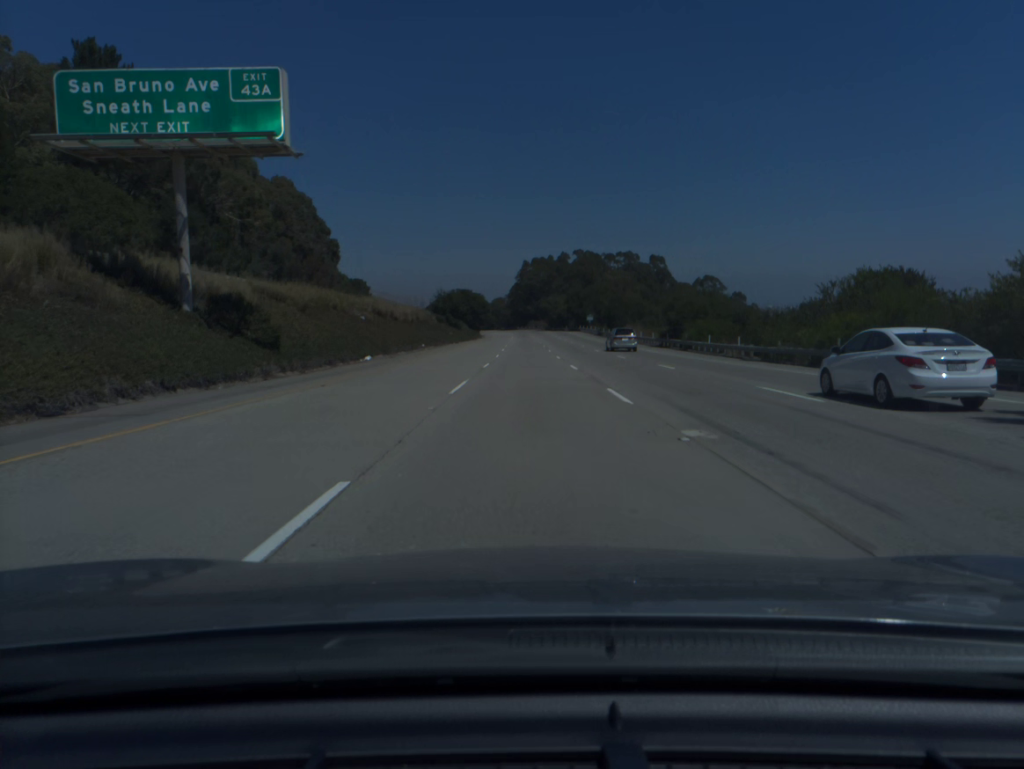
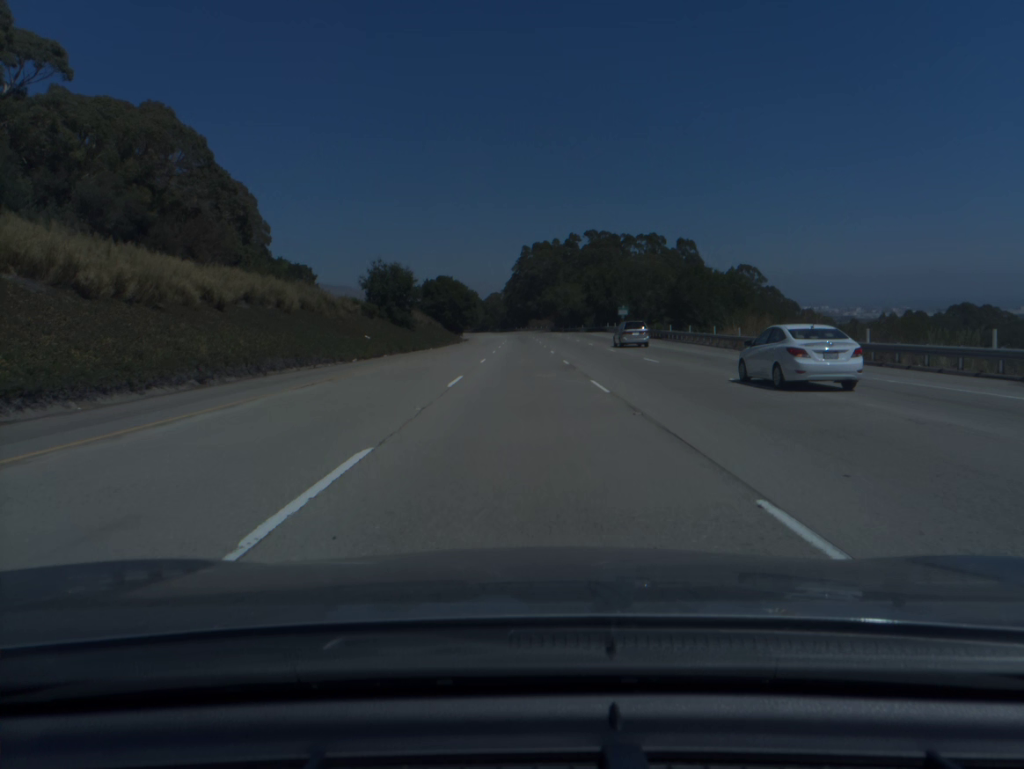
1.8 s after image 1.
(+0.1, +56.5) m; 0°
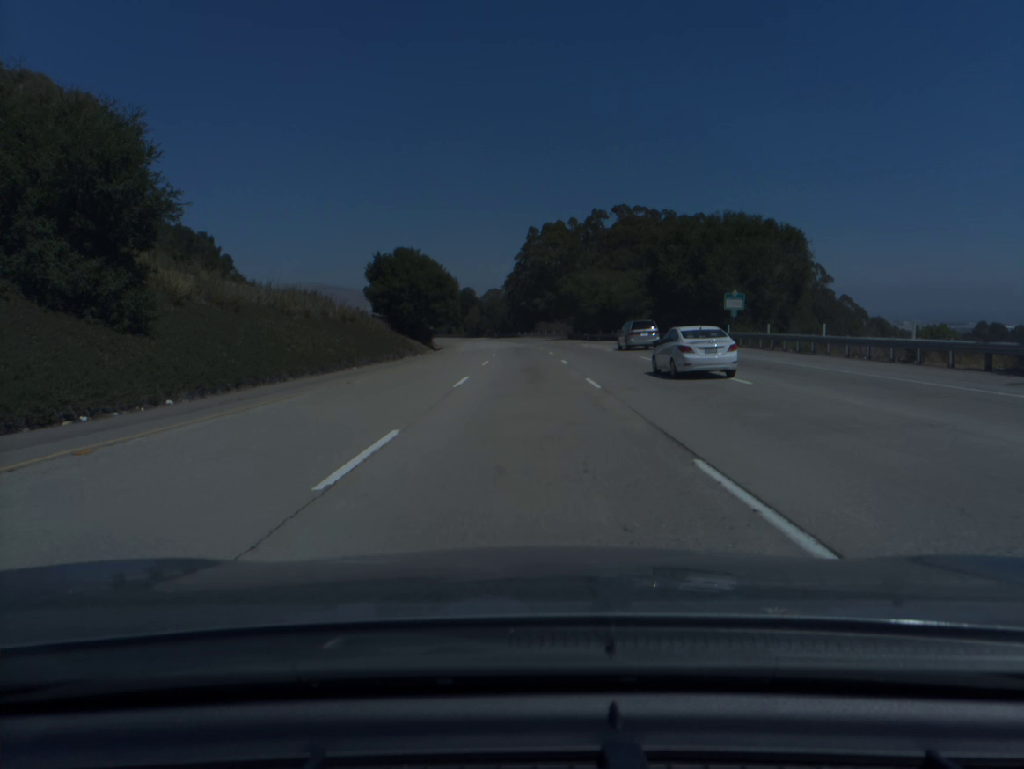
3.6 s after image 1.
(-0.2, +56.2) m; 0°
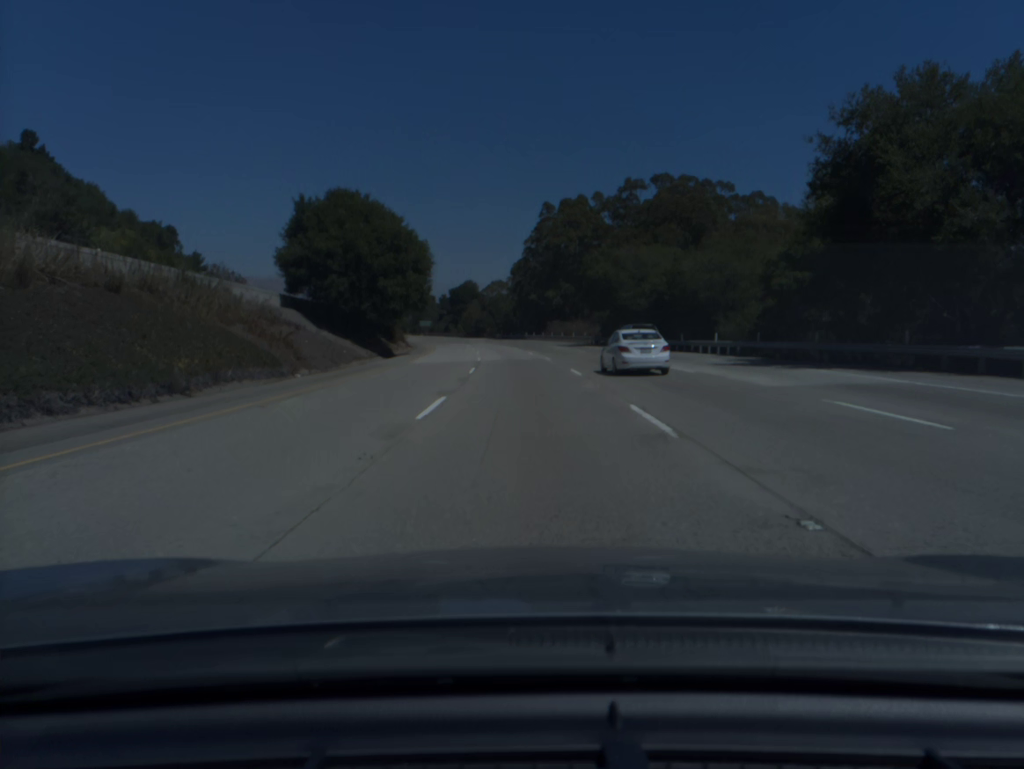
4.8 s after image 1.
(-0.1, +37.7) m; -1°
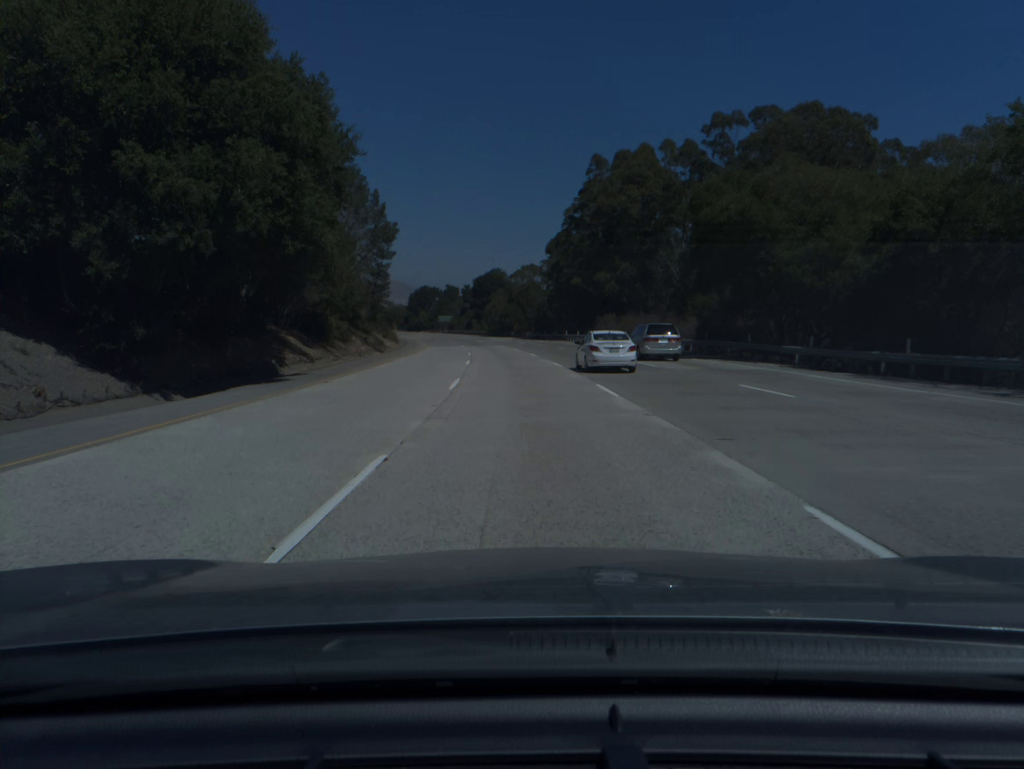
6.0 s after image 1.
(-0.6, +37.7) m; -2°
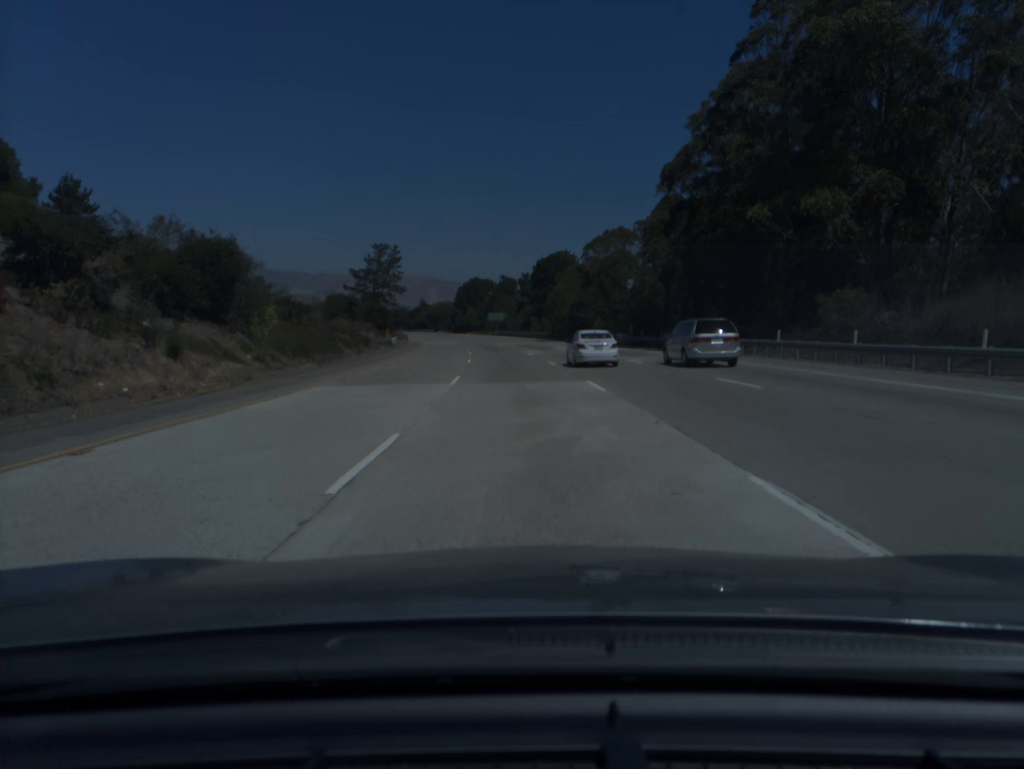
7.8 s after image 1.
(-2.2, +56.8) m; -5°
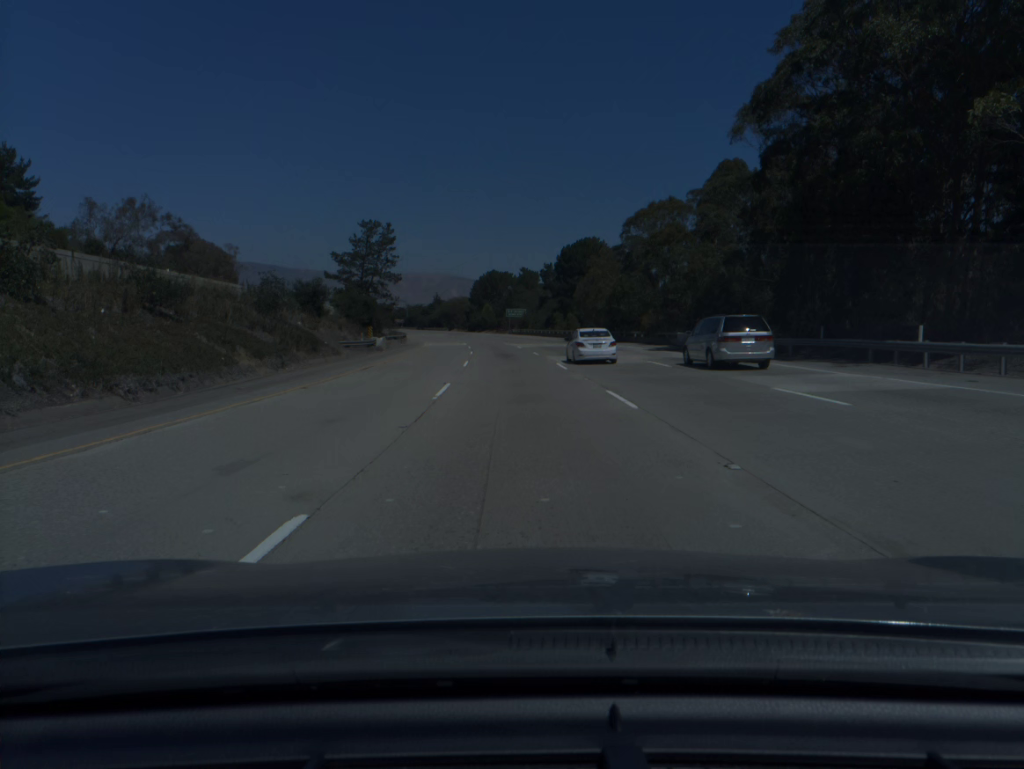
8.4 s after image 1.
(-0.2, +19.0) m; -1°
